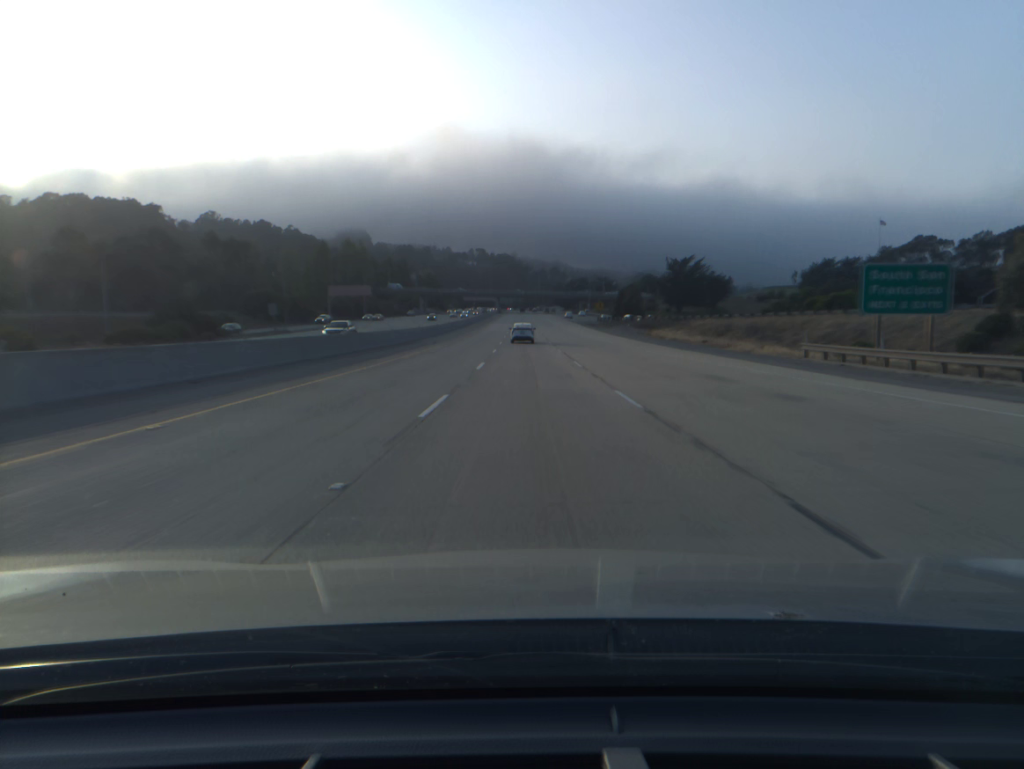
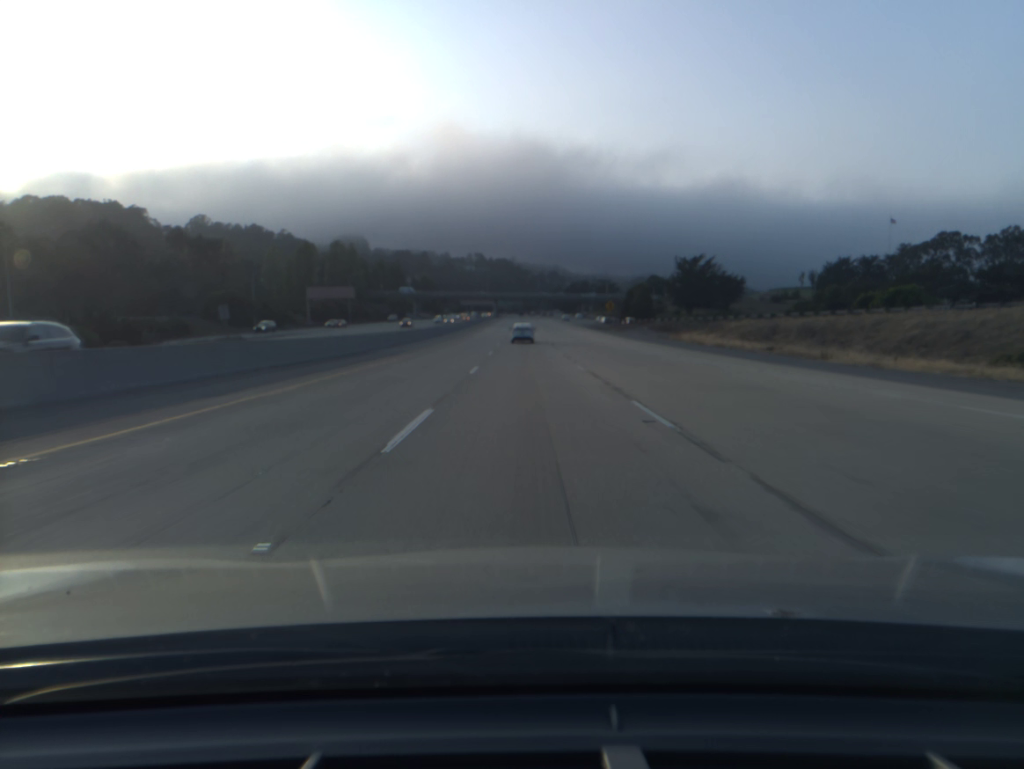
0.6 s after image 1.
(0.0, +17.5) m; 0°
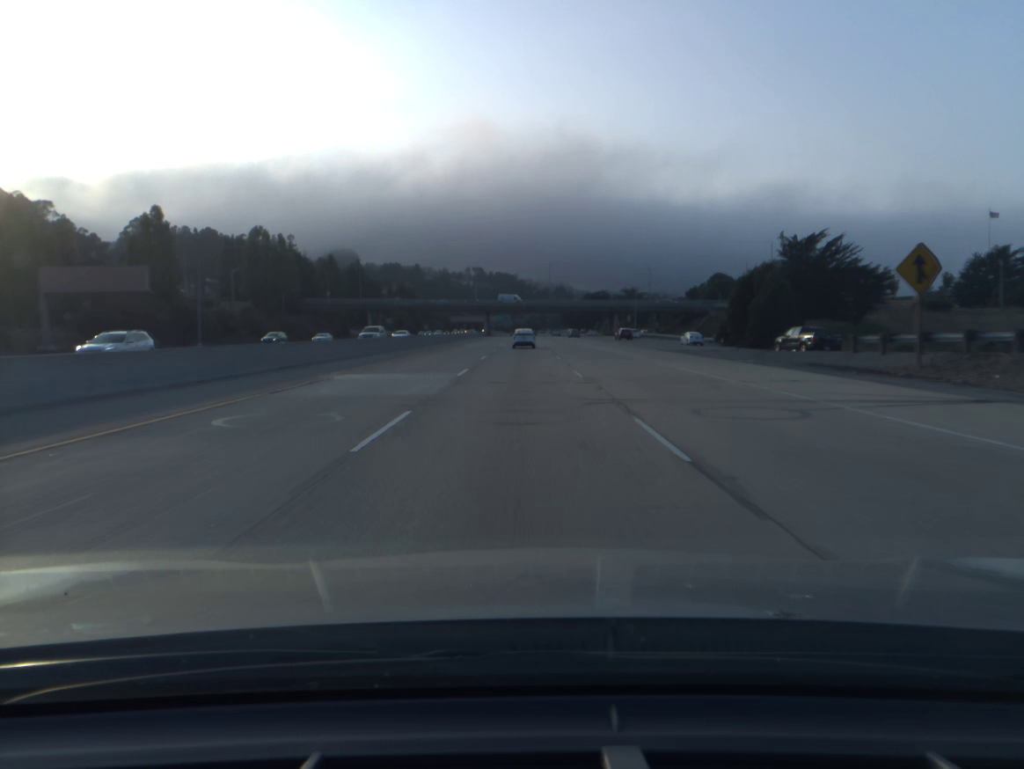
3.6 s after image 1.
(0.0, +87.6) m; 0°
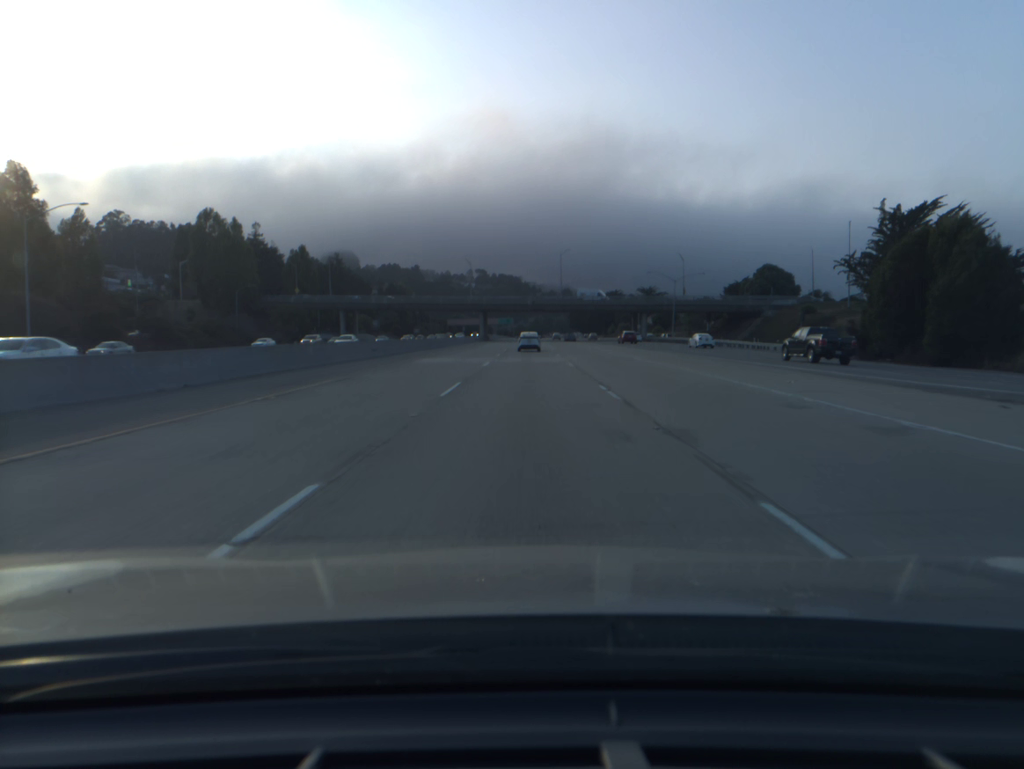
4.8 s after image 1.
(-0.1, +35.2) m; 0°
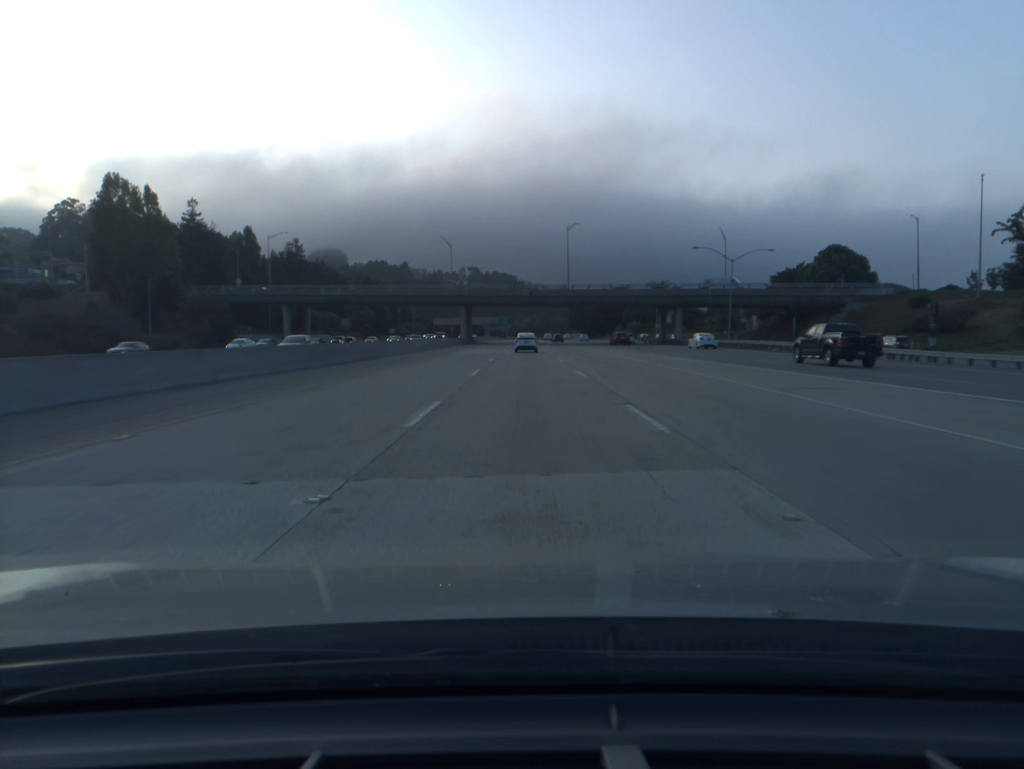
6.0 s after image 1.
(+0.1, +35.2) m; 0°
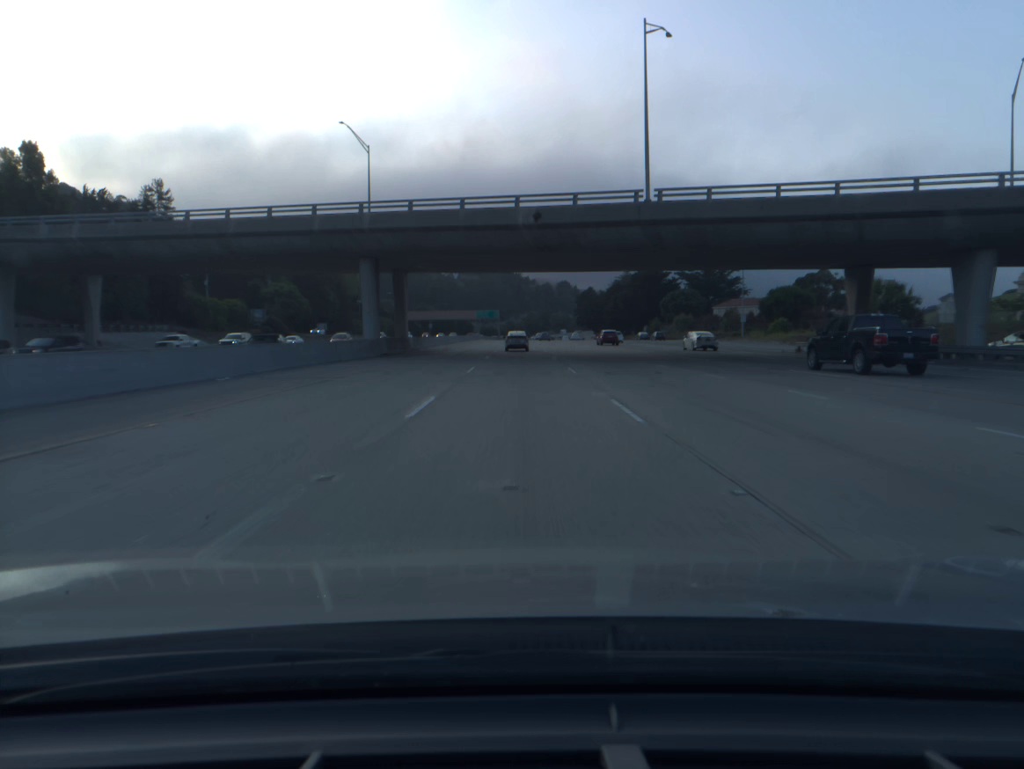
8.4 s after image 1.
(+0.2, +70.8) m; 0°
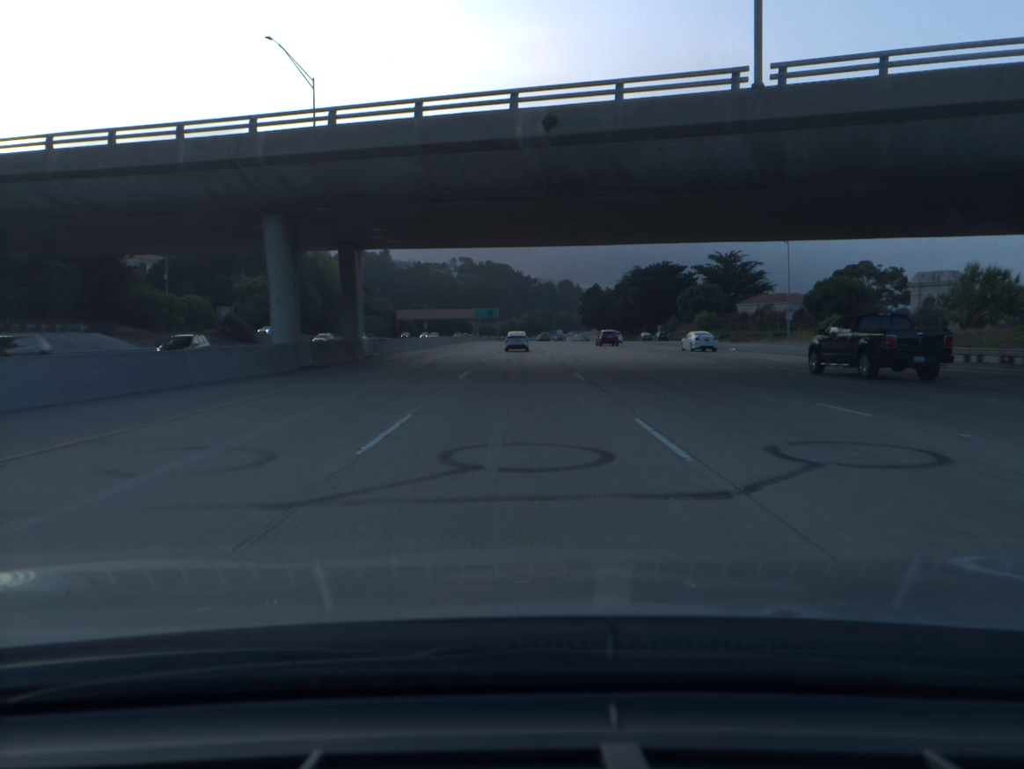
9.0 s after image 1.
(0.0, +17.7) m; 0°
